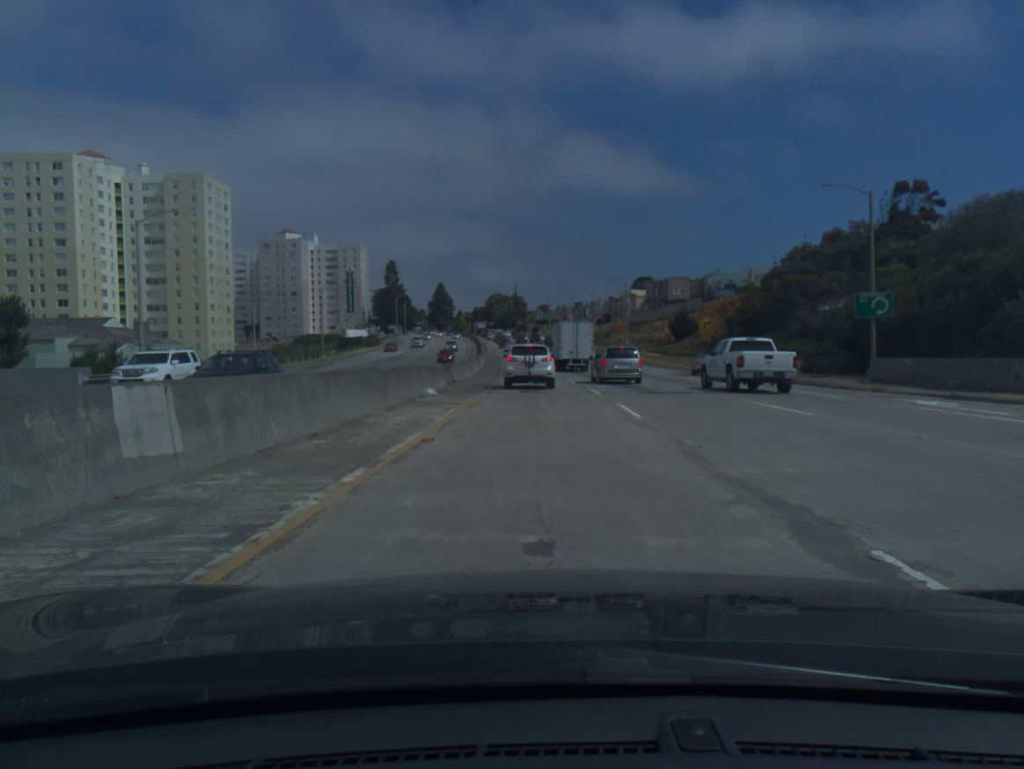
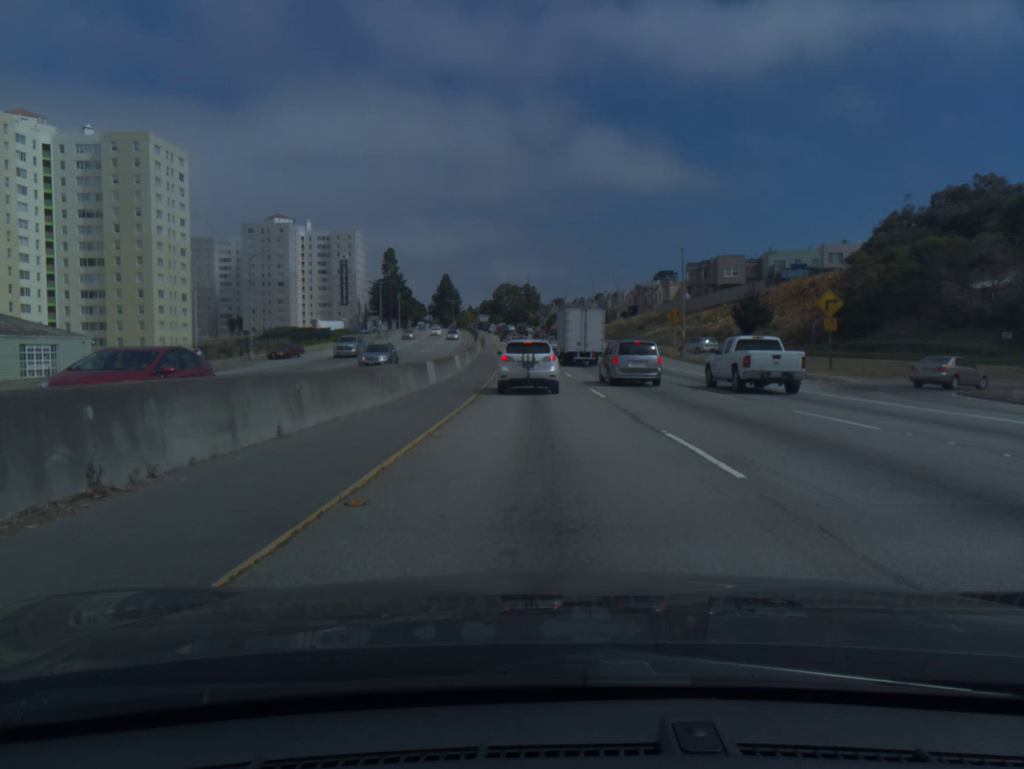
(-0.3, +29.5) m; -1°
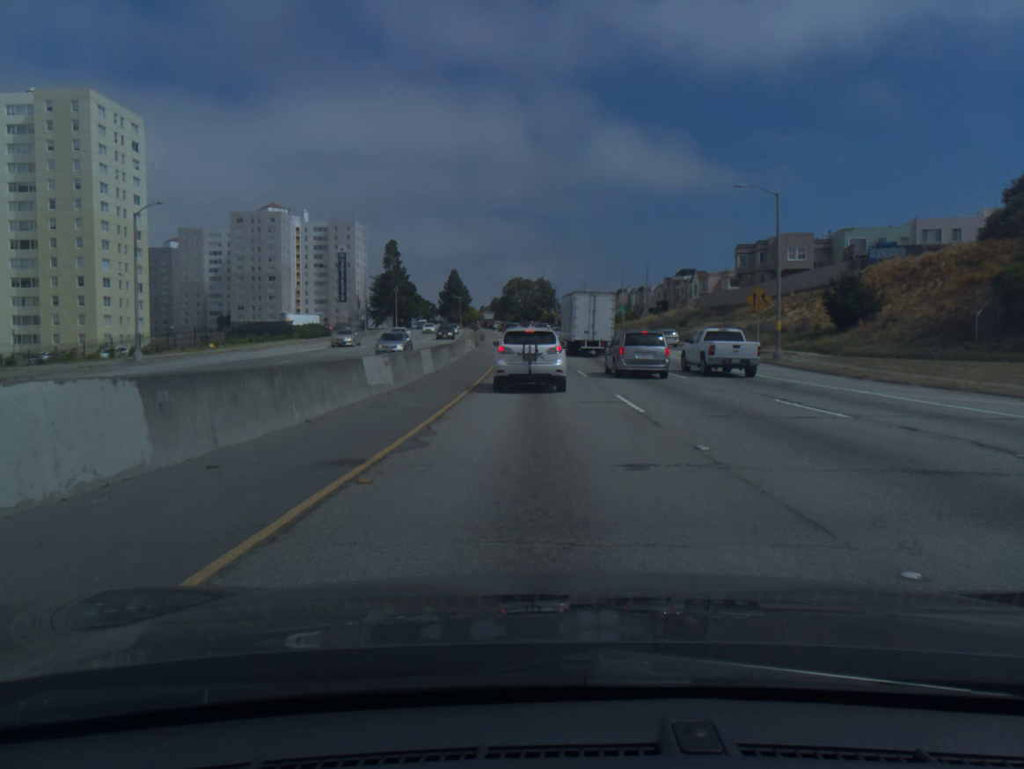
(-0.2, +23.1) m; -1°
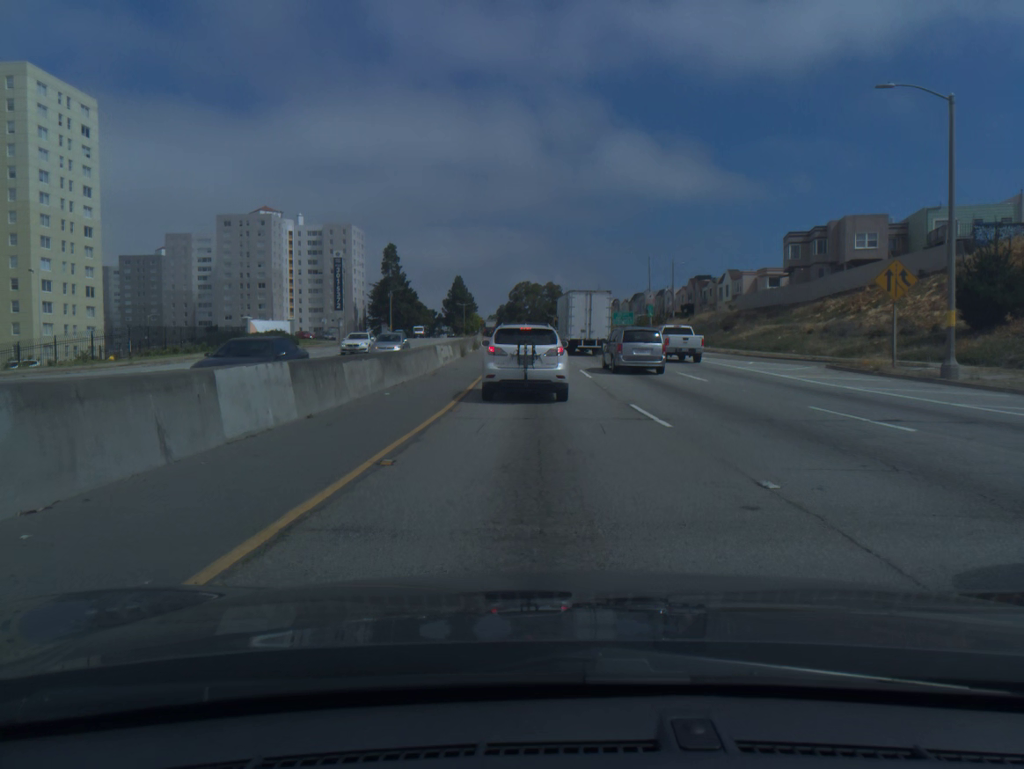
(-0.1, +17.4) m; -1°
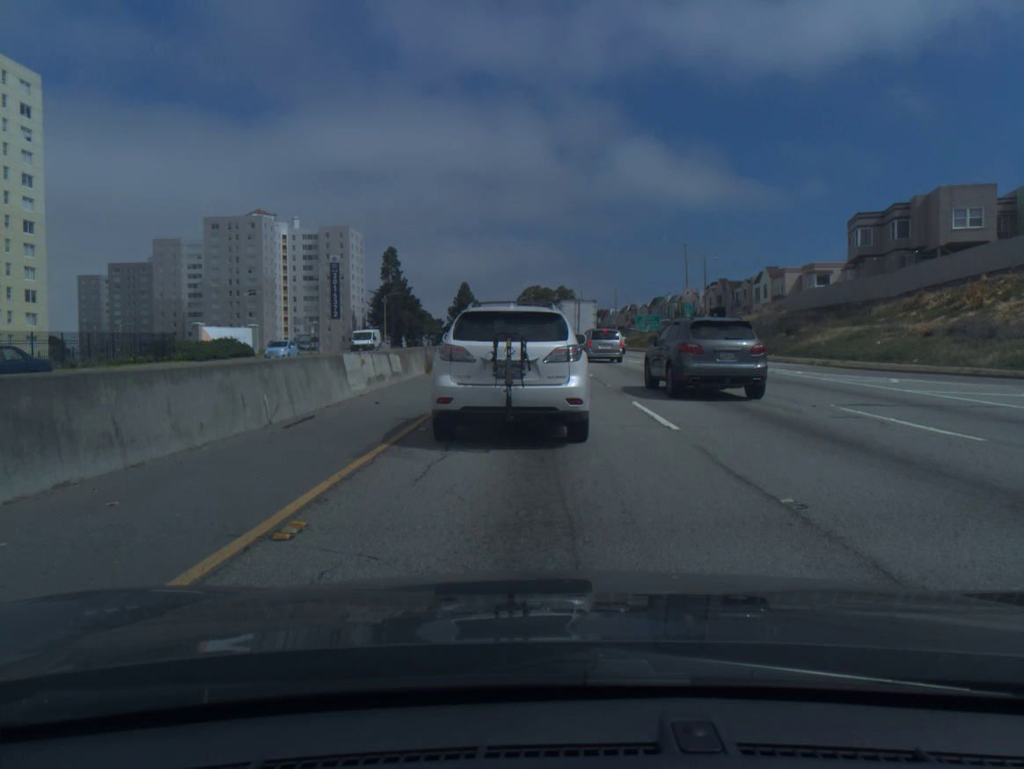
(-0.1, +16.0) m; 0°
